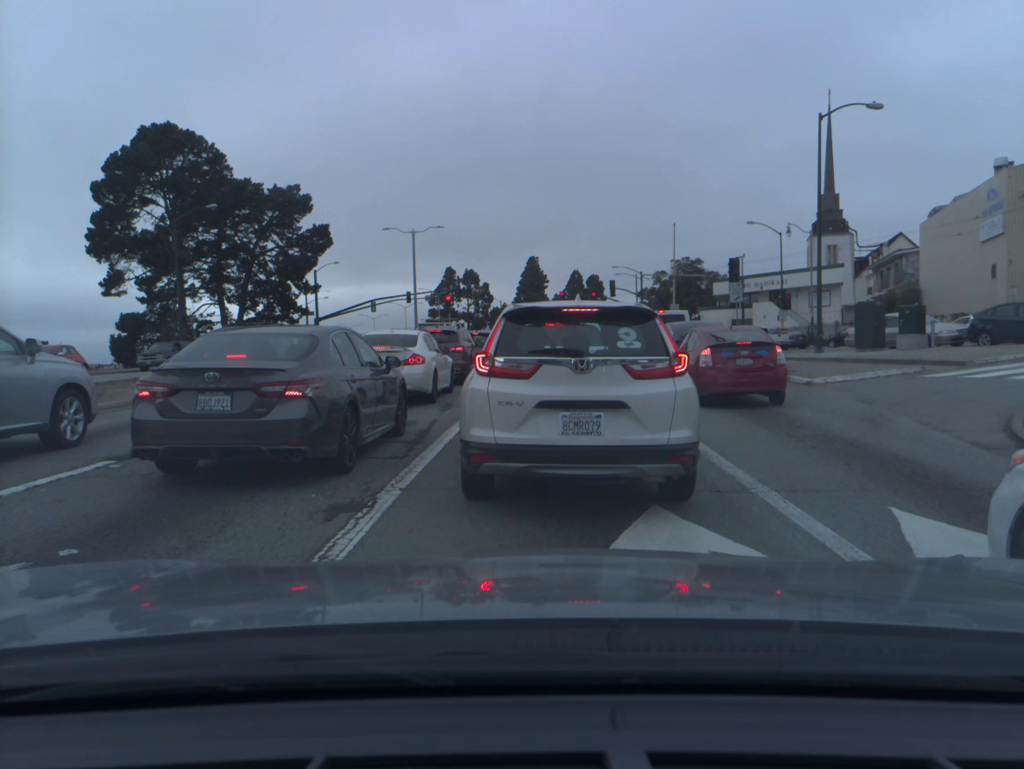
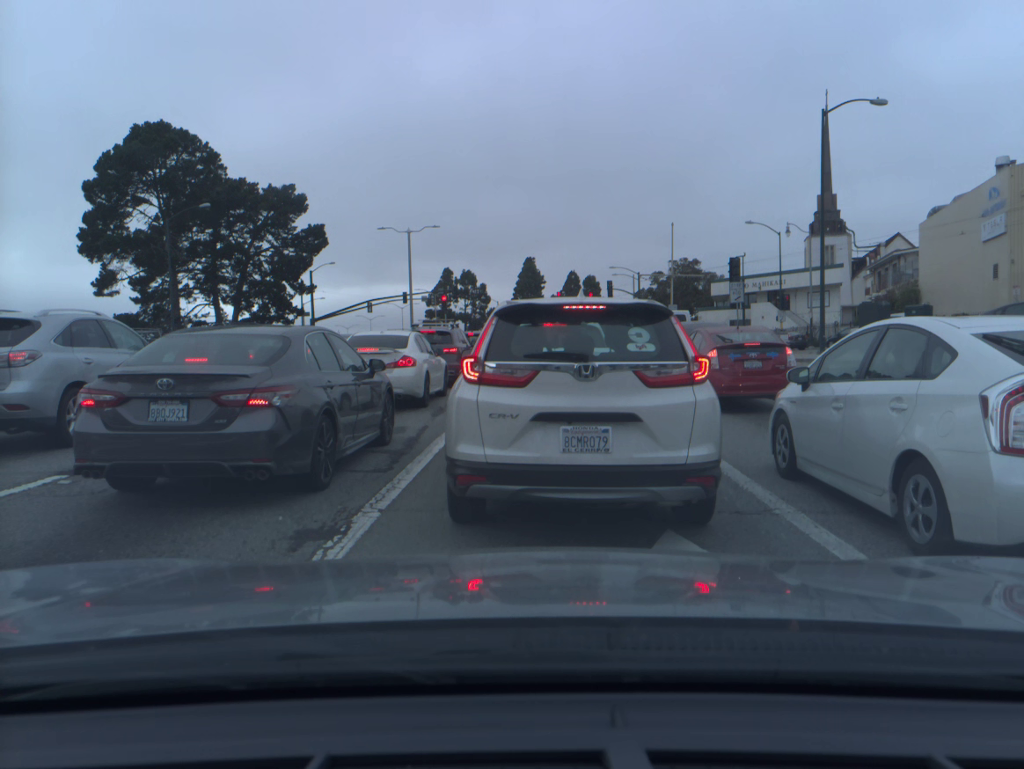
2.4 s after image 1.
(0.0, +0.9) m; 0°
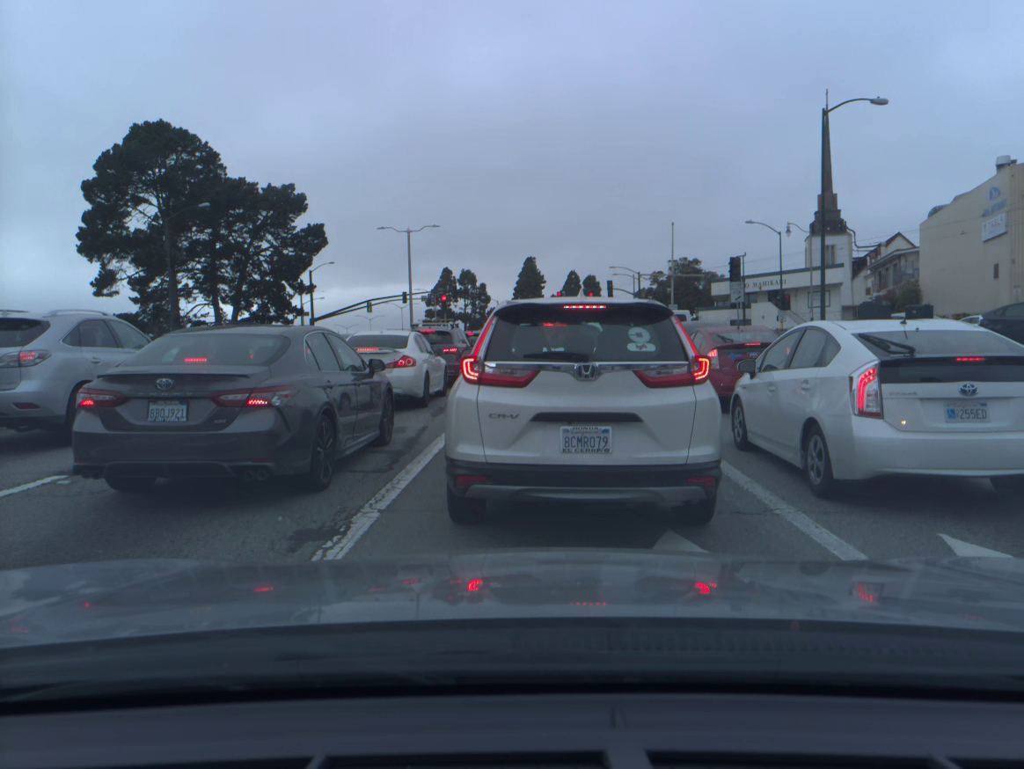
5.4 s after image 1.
(0.0, 0.0) m; 0°
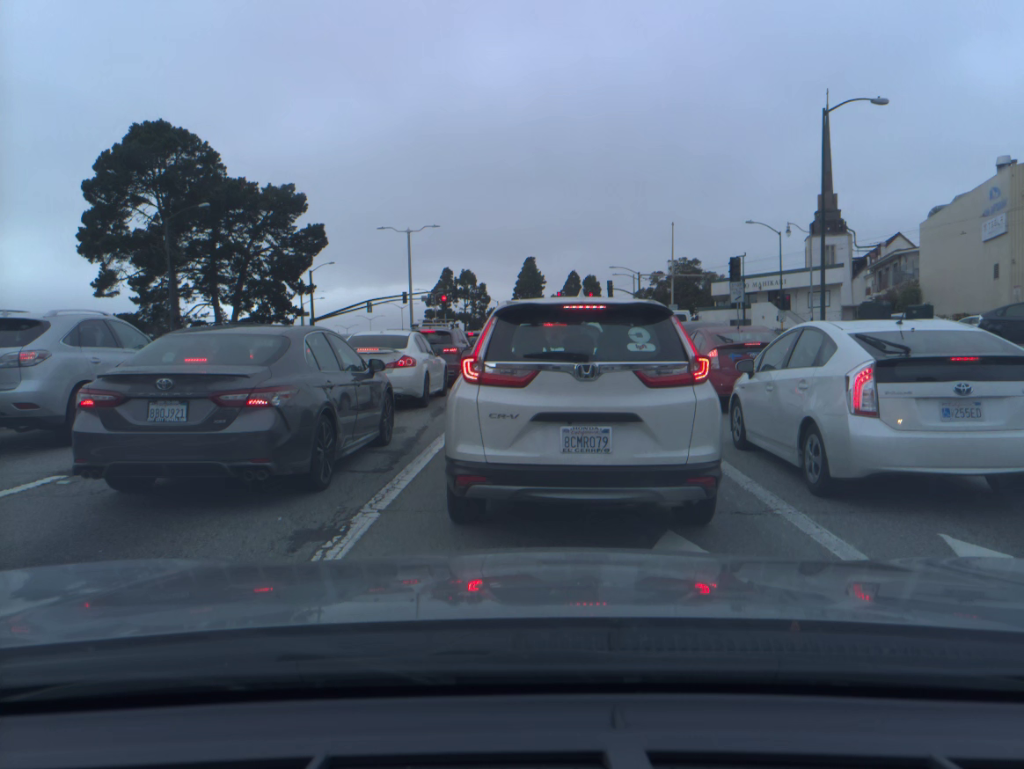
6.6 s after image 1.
(0.0, 0.0) m; 0°
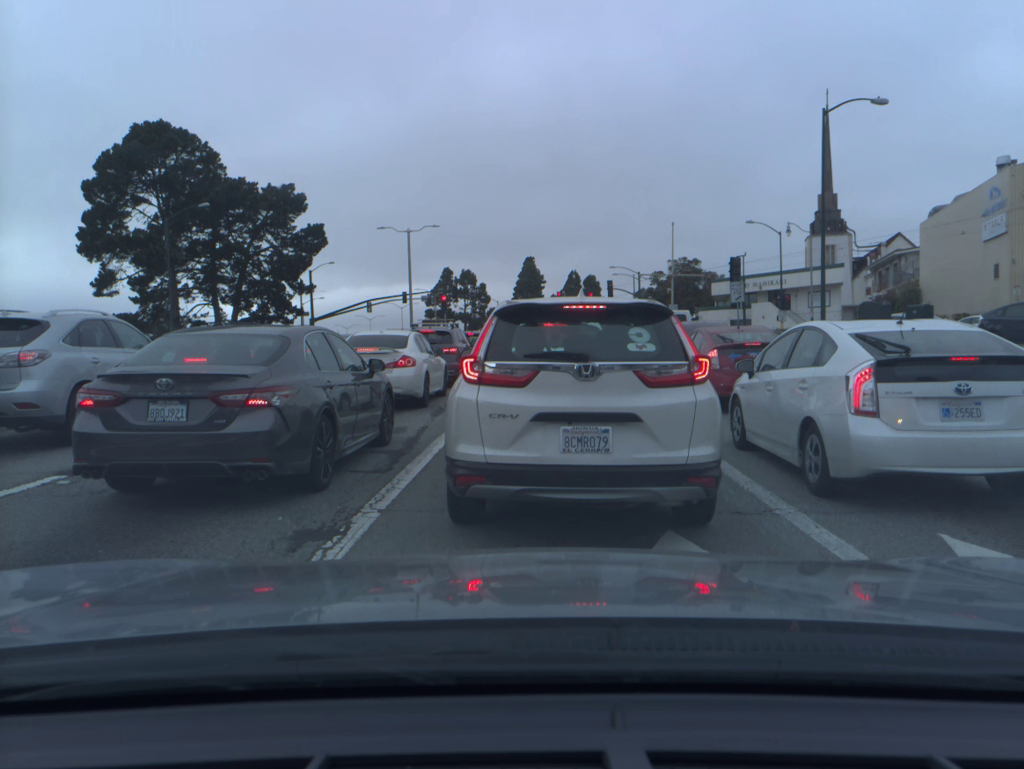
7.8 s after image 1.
(0.0, 0.0) m; 0°
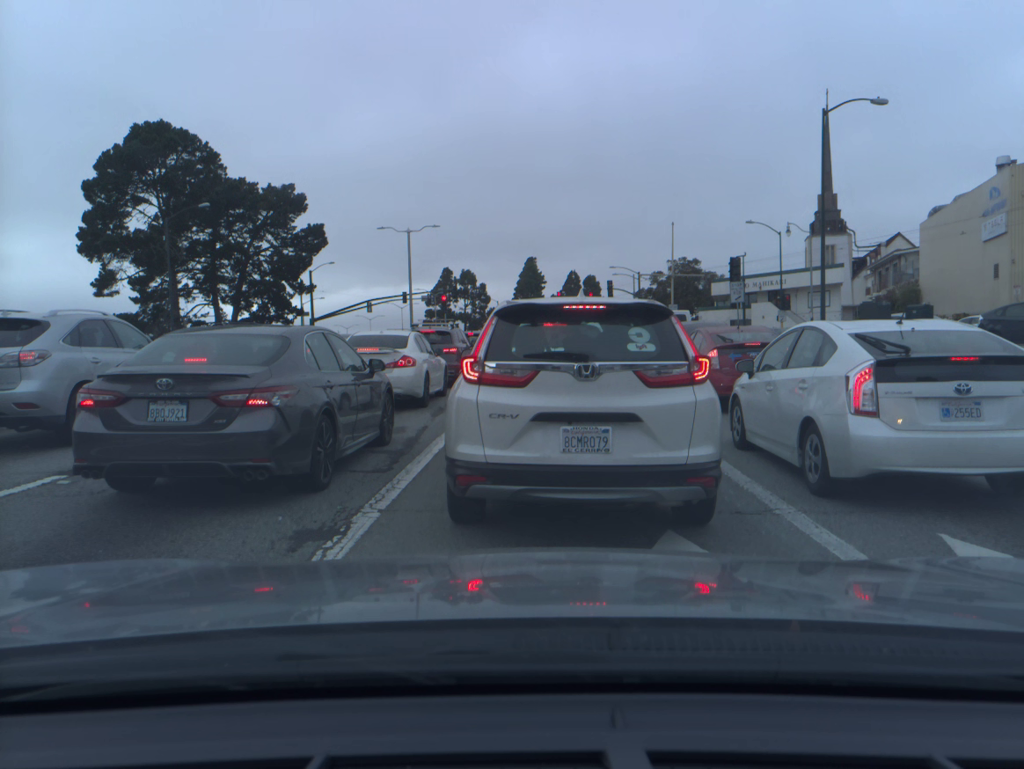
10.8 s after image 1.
(0.0, 0.0) m; 0°
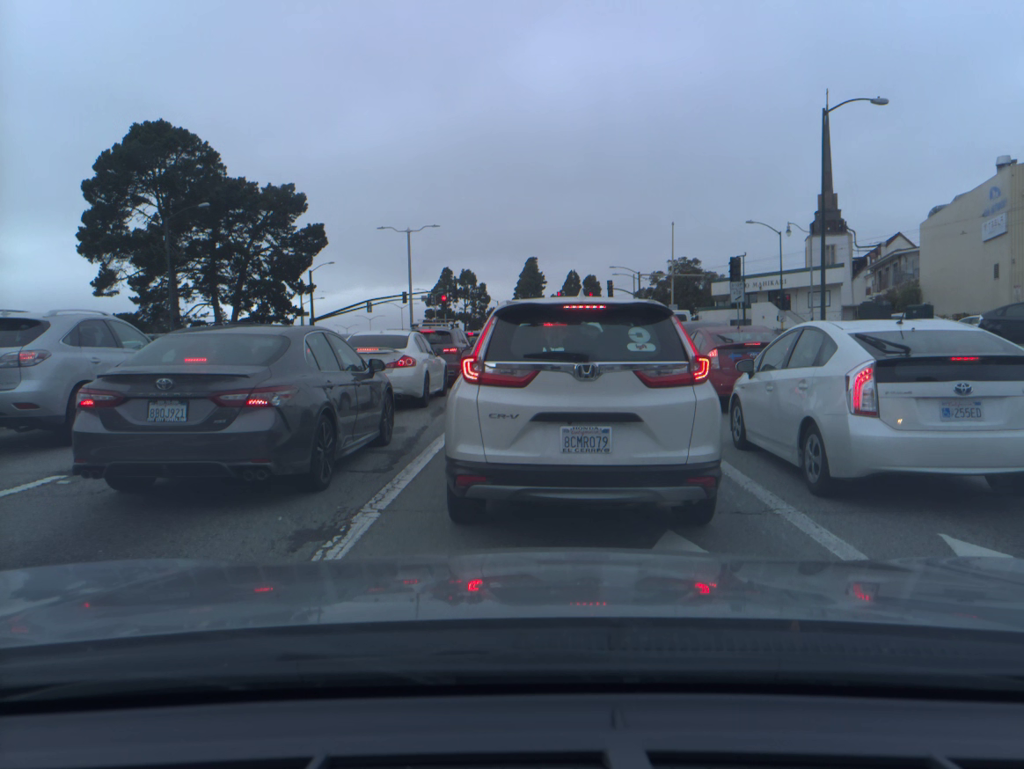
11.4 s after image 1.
(0.0, 0.0) m; 0°
